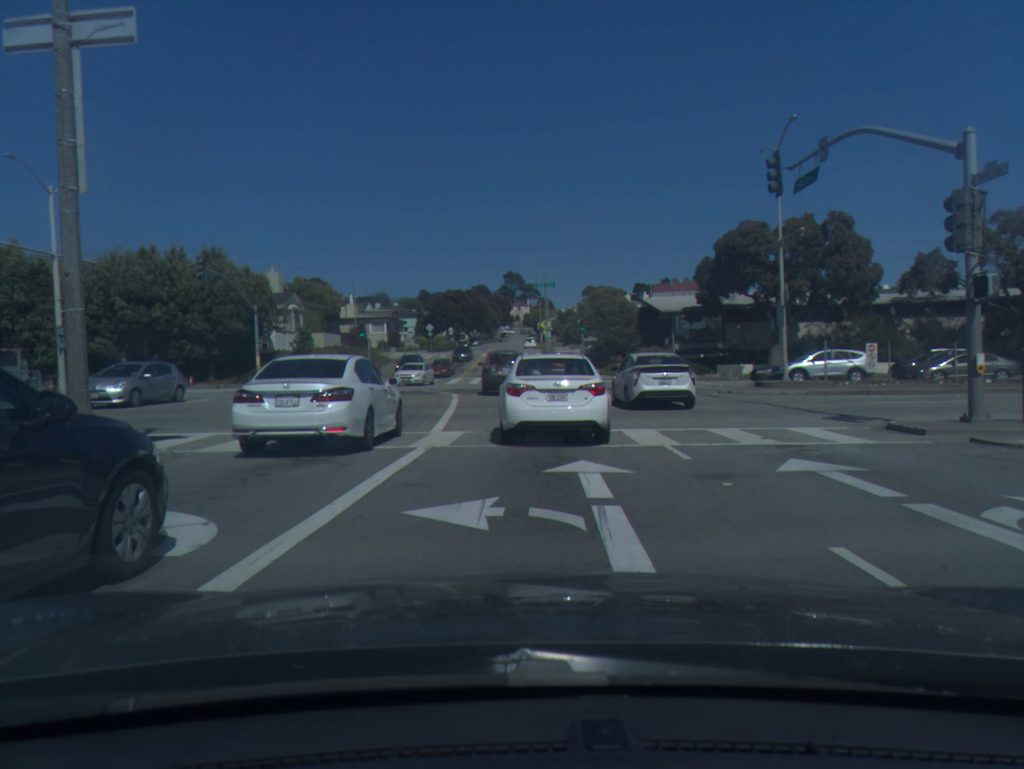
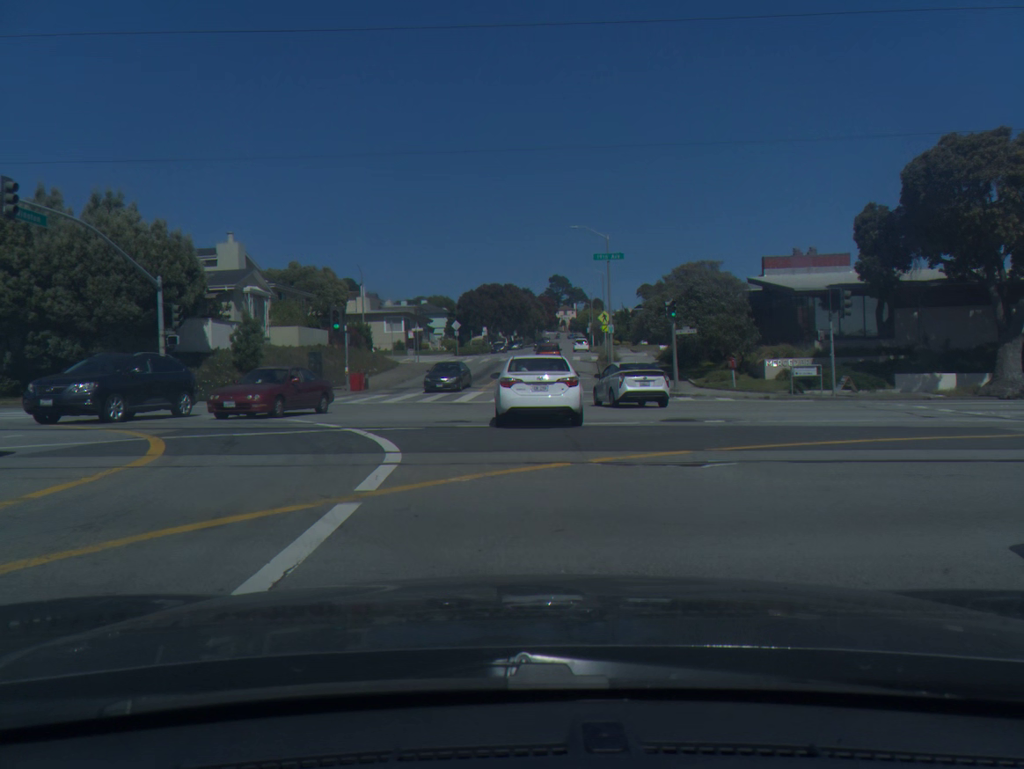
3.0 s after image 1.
(-0.3, +20.2) m; -4°
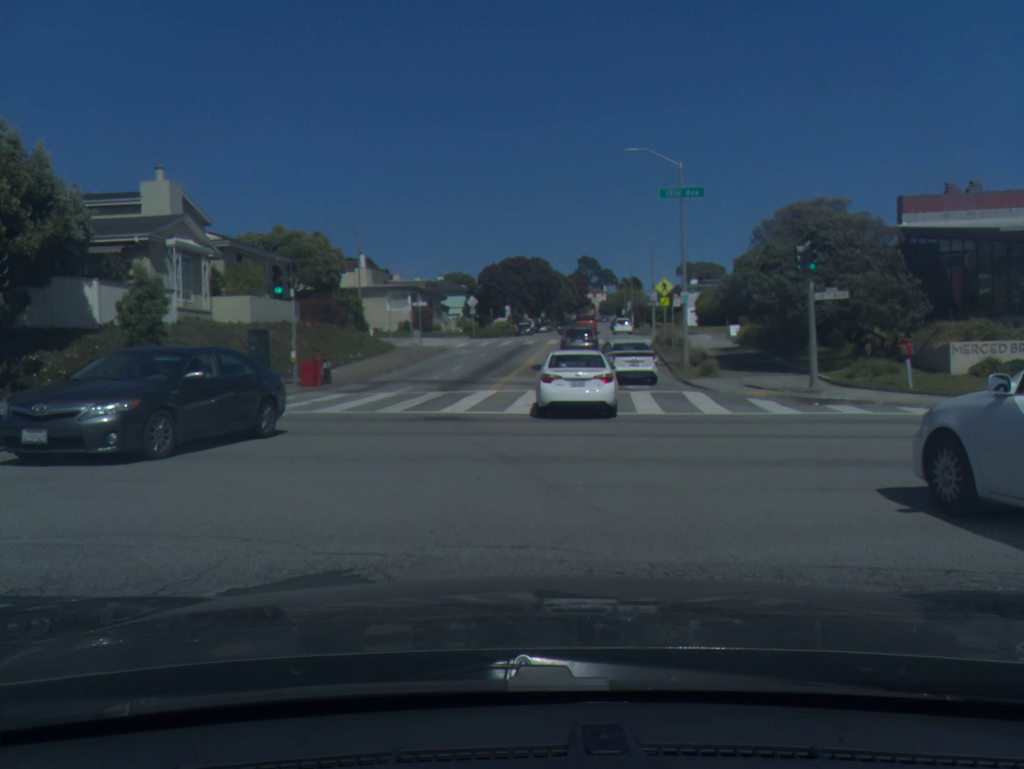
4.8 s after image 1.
(-0.2, +13.6) m; -2°
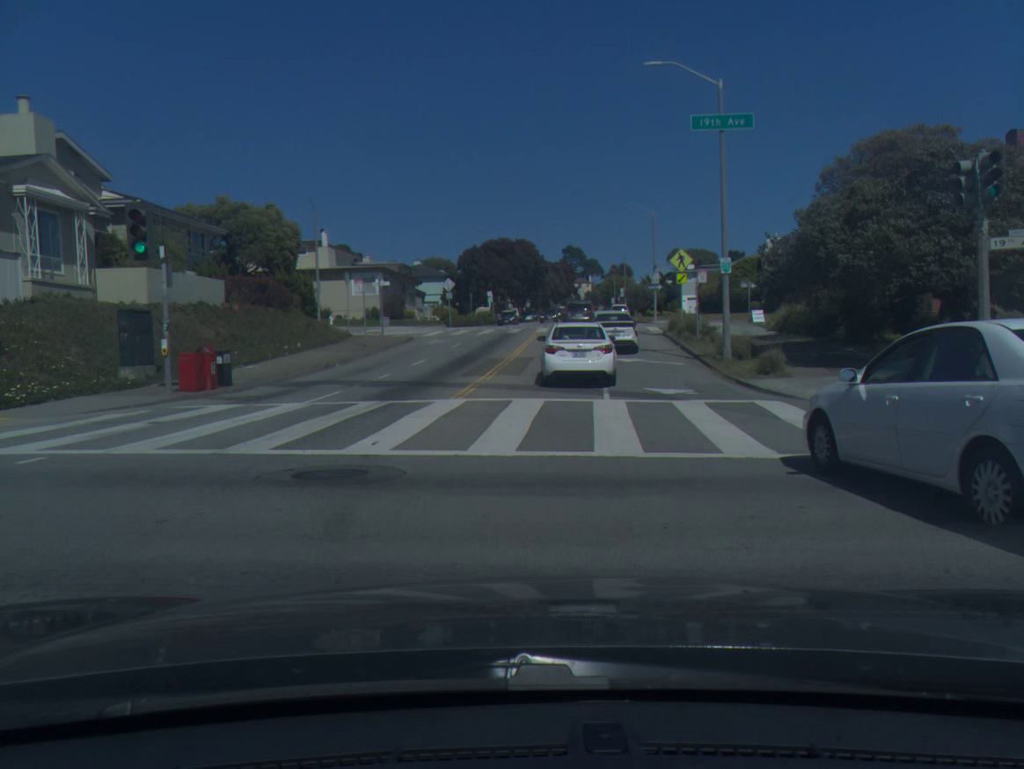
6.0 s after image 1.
(+0.1, +8.9) m; +2°
